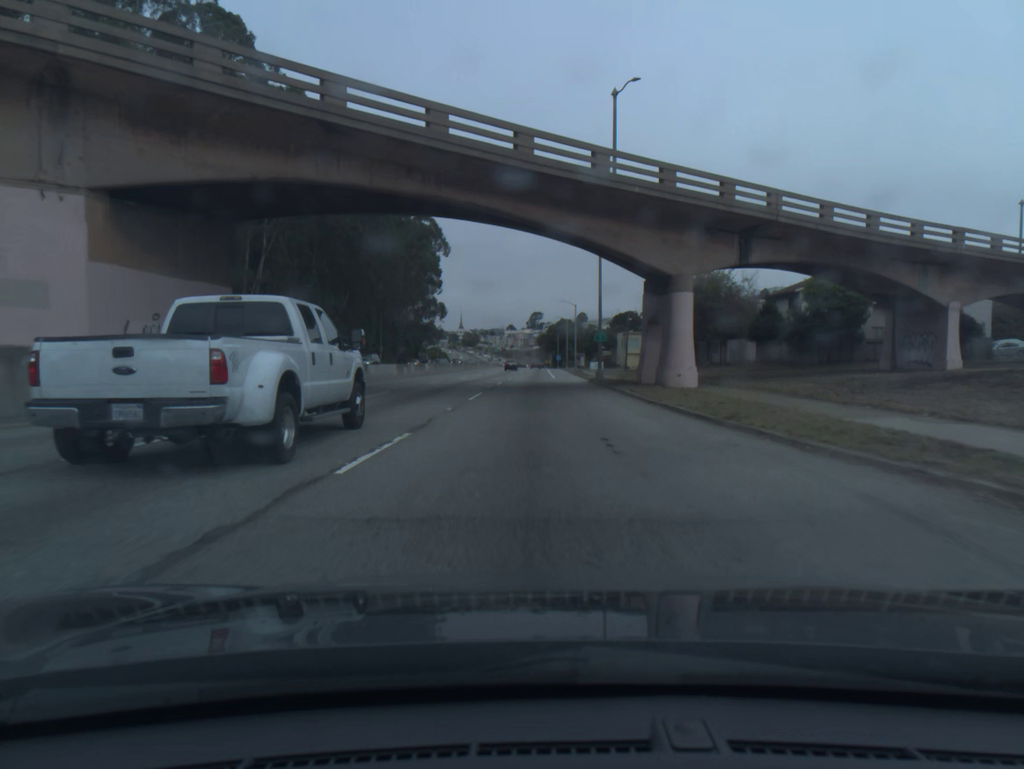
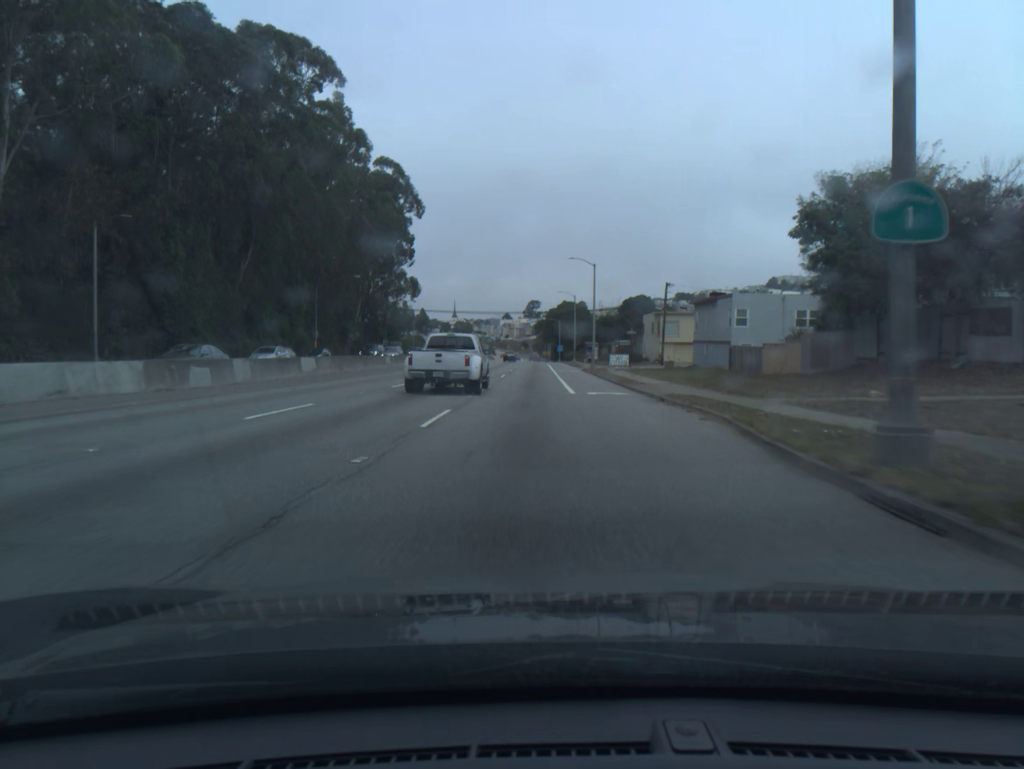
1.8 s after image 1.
(+0.2, +38.6) m; 0°
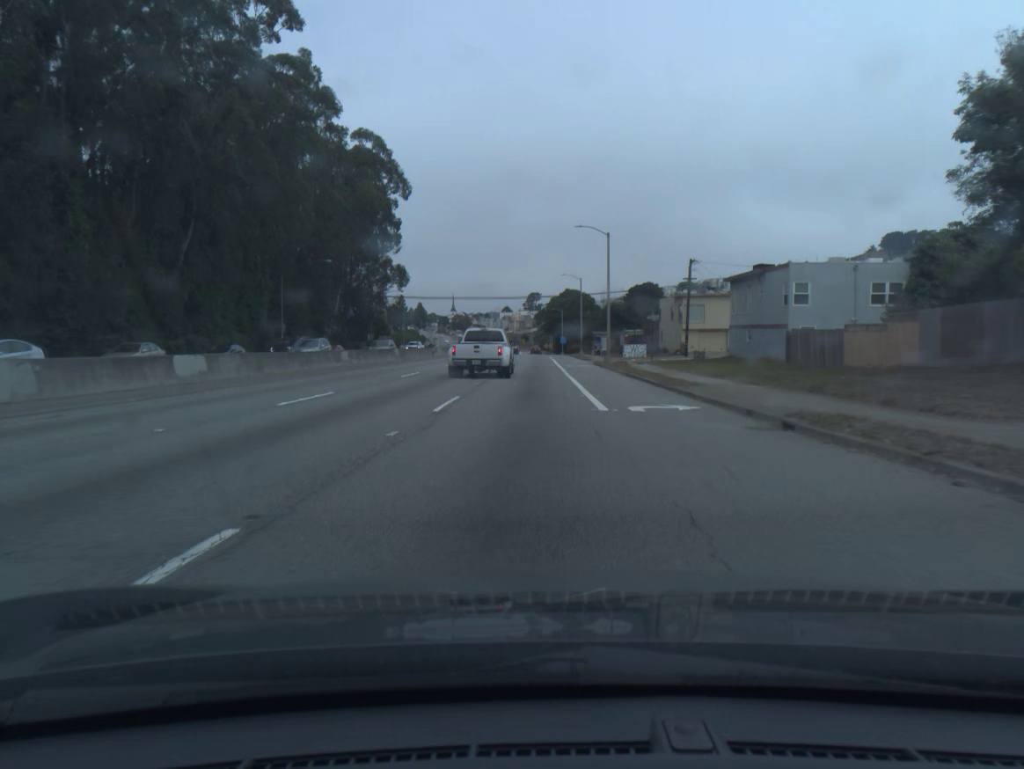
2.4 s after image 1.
(0.0, +12.9) m; 0°
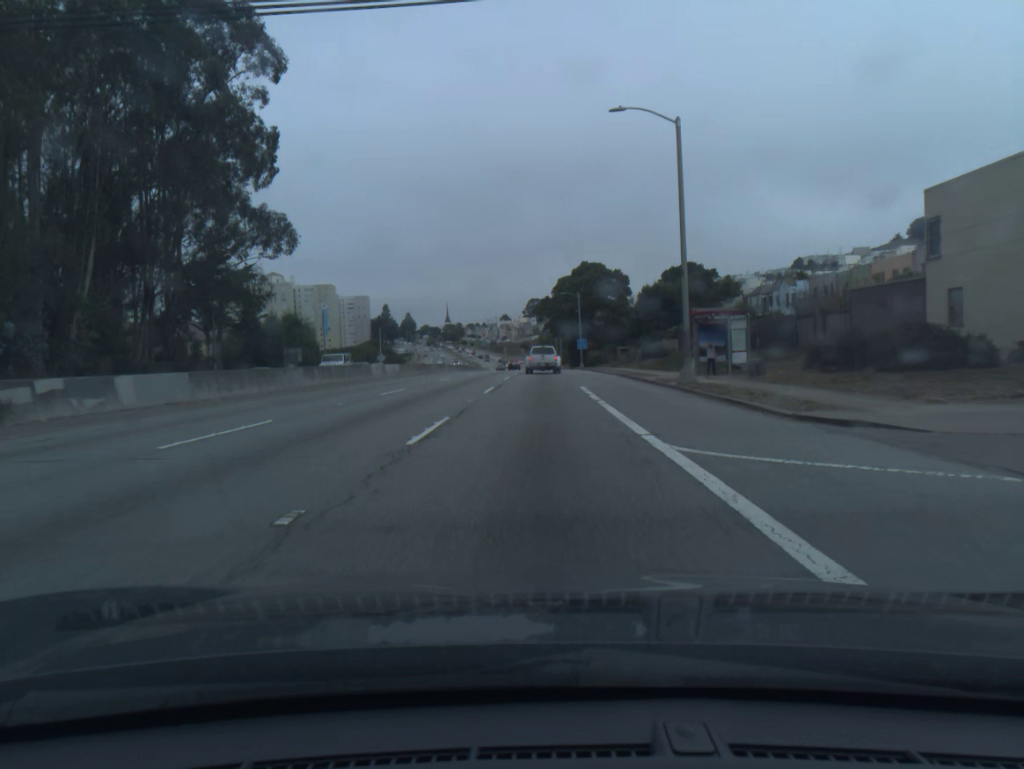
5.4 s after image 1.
(0.0, +64.5) m; 0°
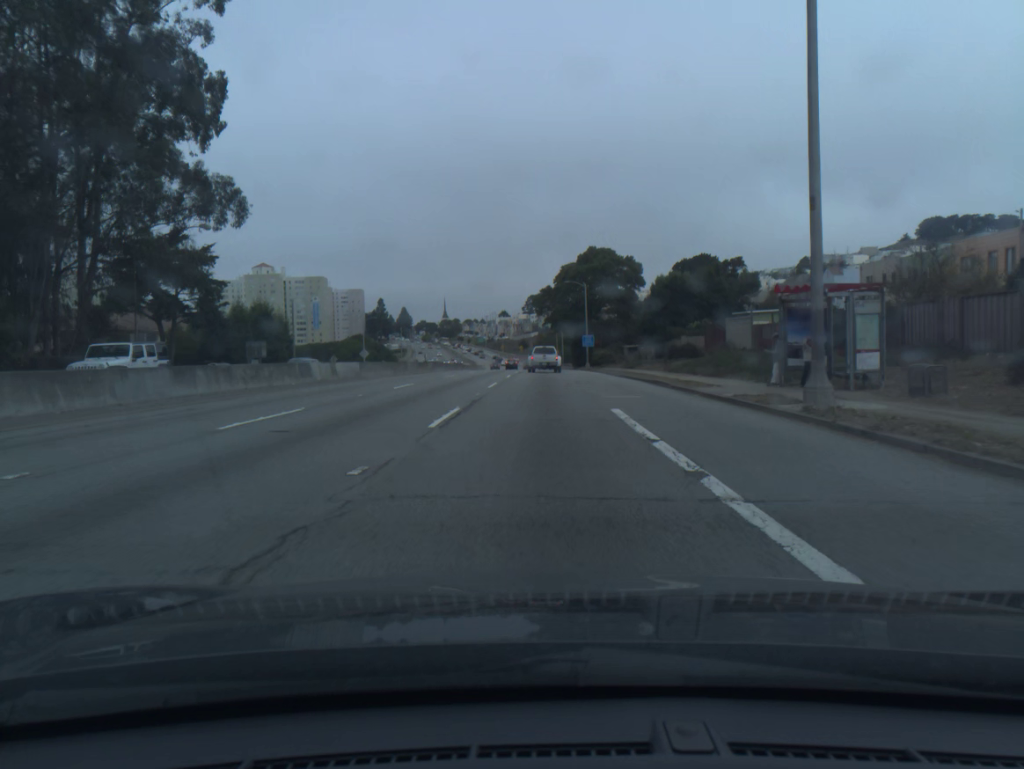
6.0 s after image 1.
(0.0, +12.8) m; 0°
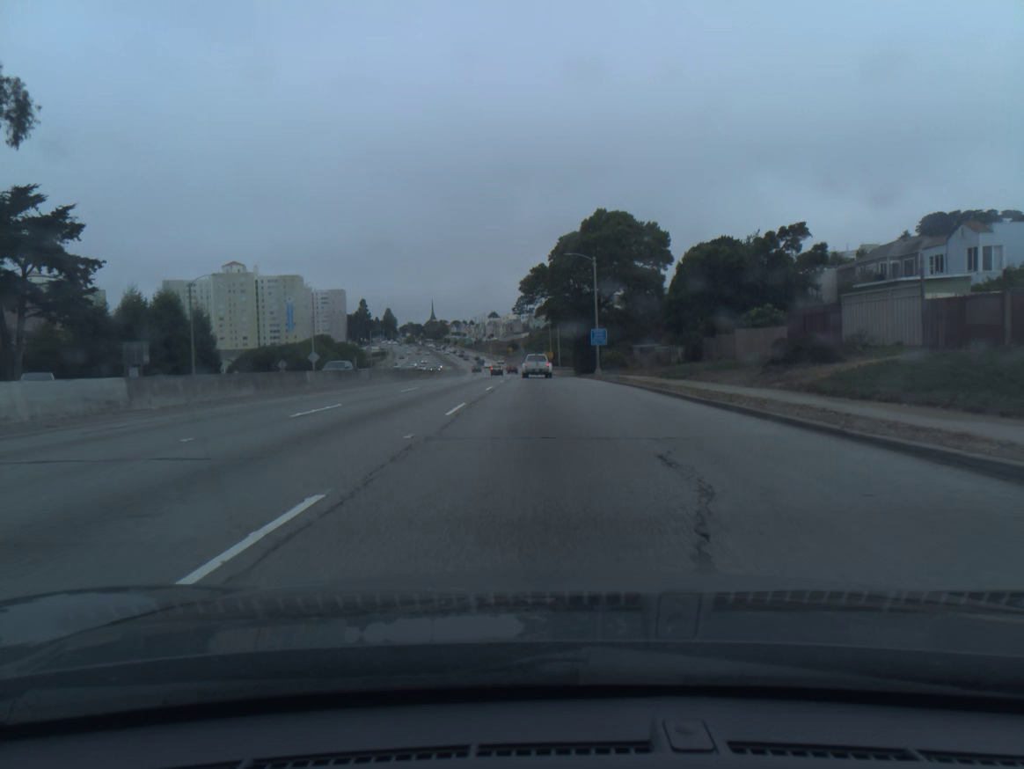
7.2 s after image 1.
(+0.1, +25.4) m; +1°
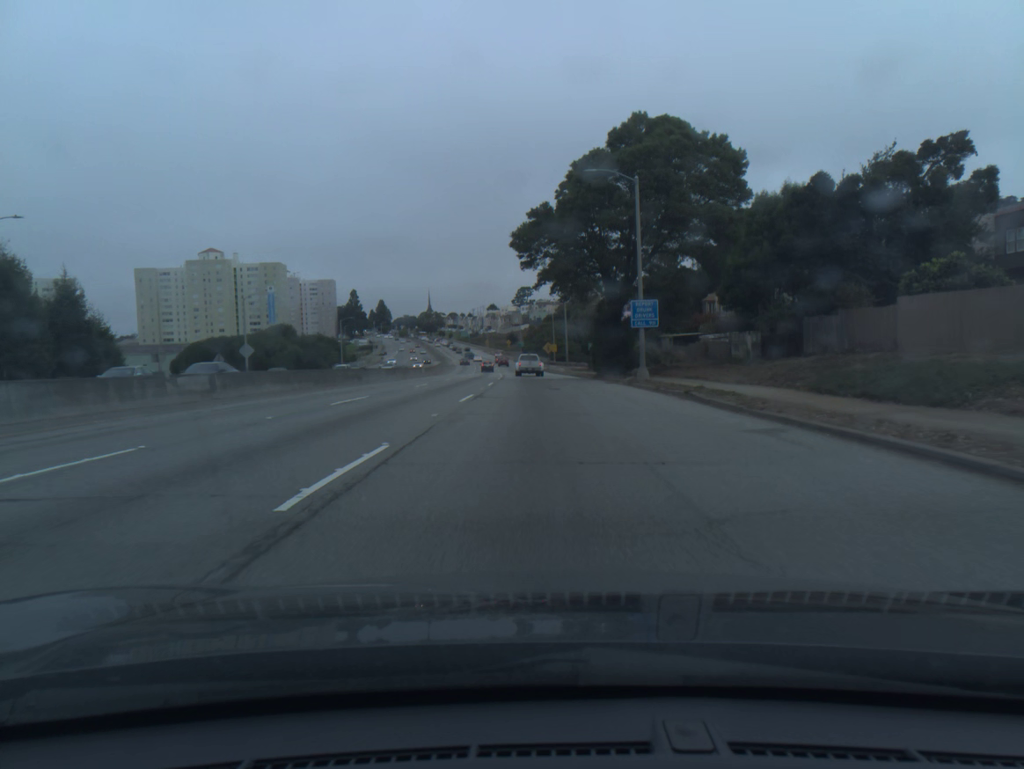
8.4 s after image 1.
(0.0, +25.2) m; 0°
